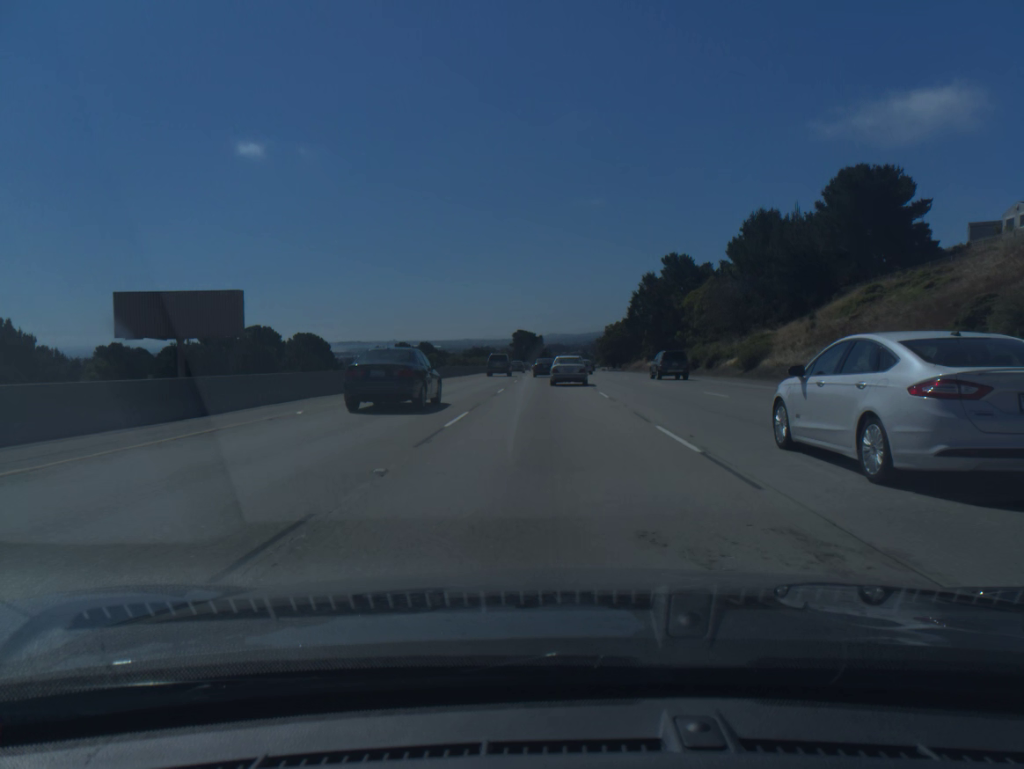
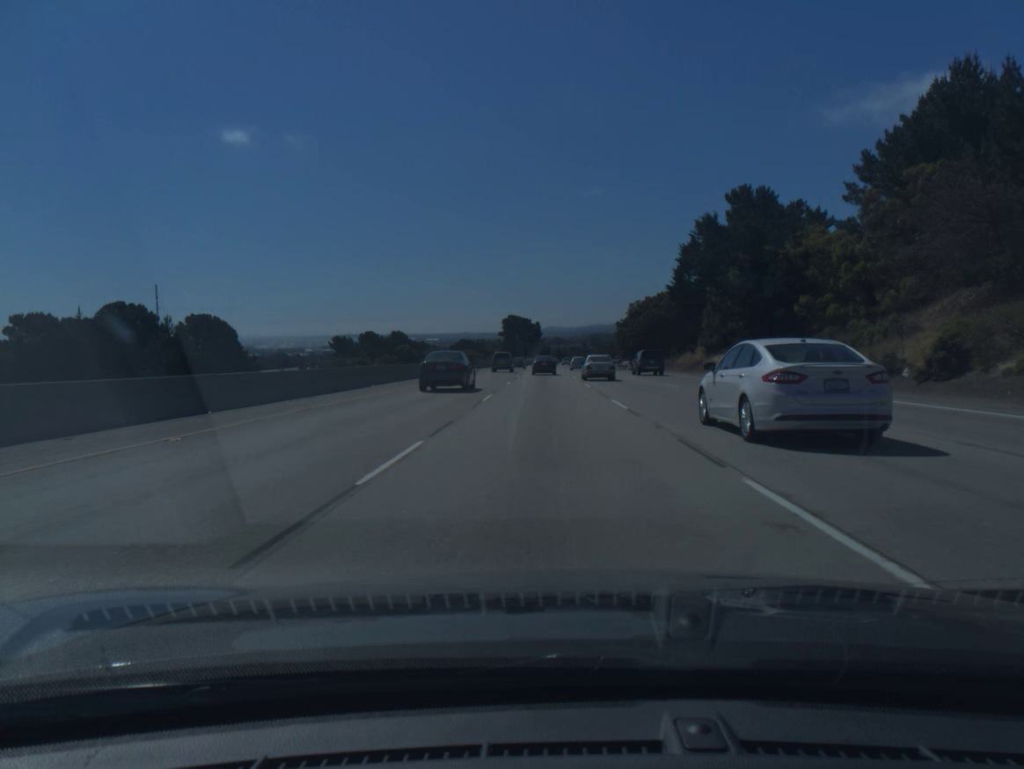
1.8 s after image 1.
(0.0, +49.8) m; 0°
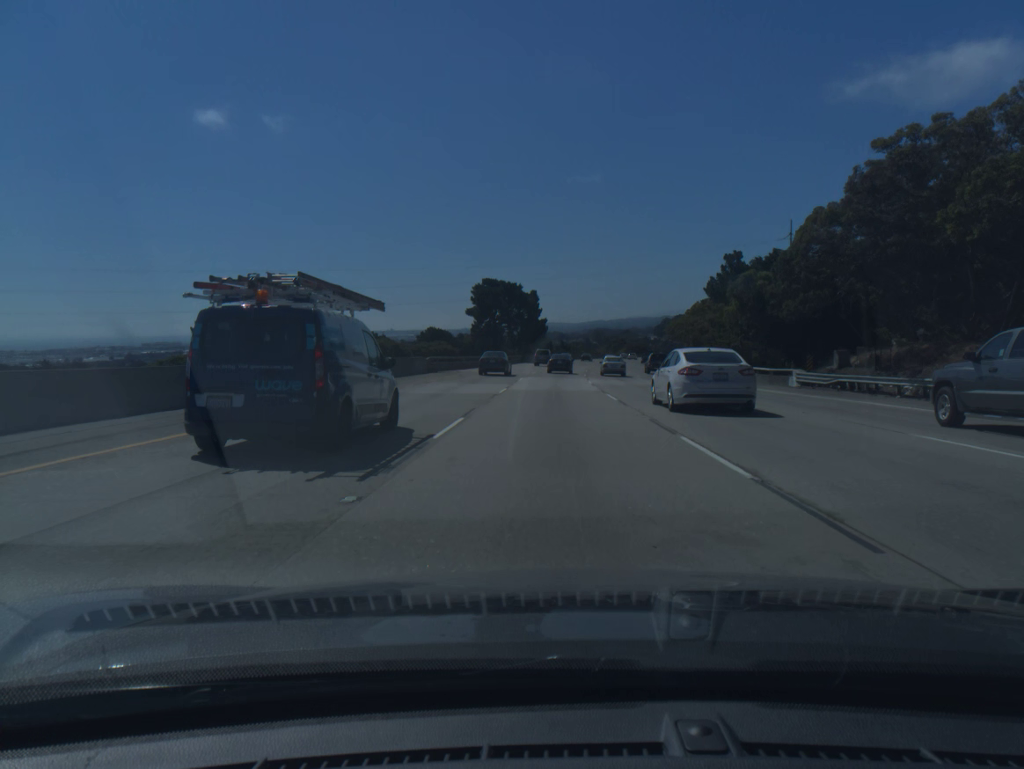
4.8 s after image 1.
(-0.2, +83.5) m; 0°
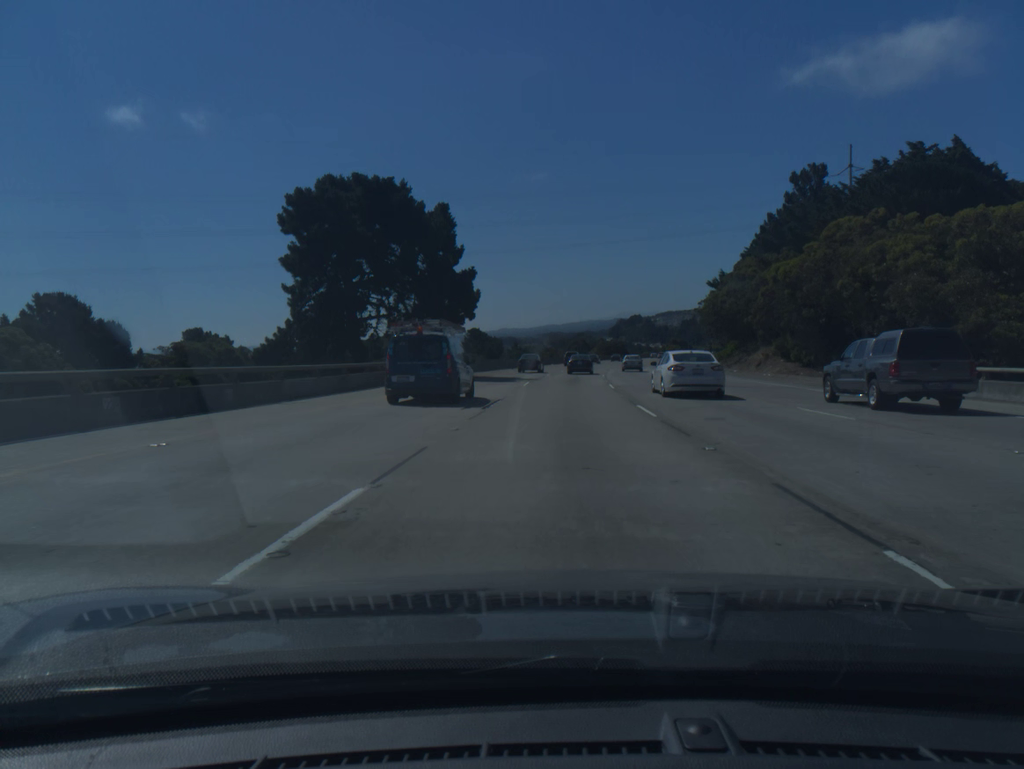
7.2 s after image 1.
(+1.4, +66.6) m; +3°
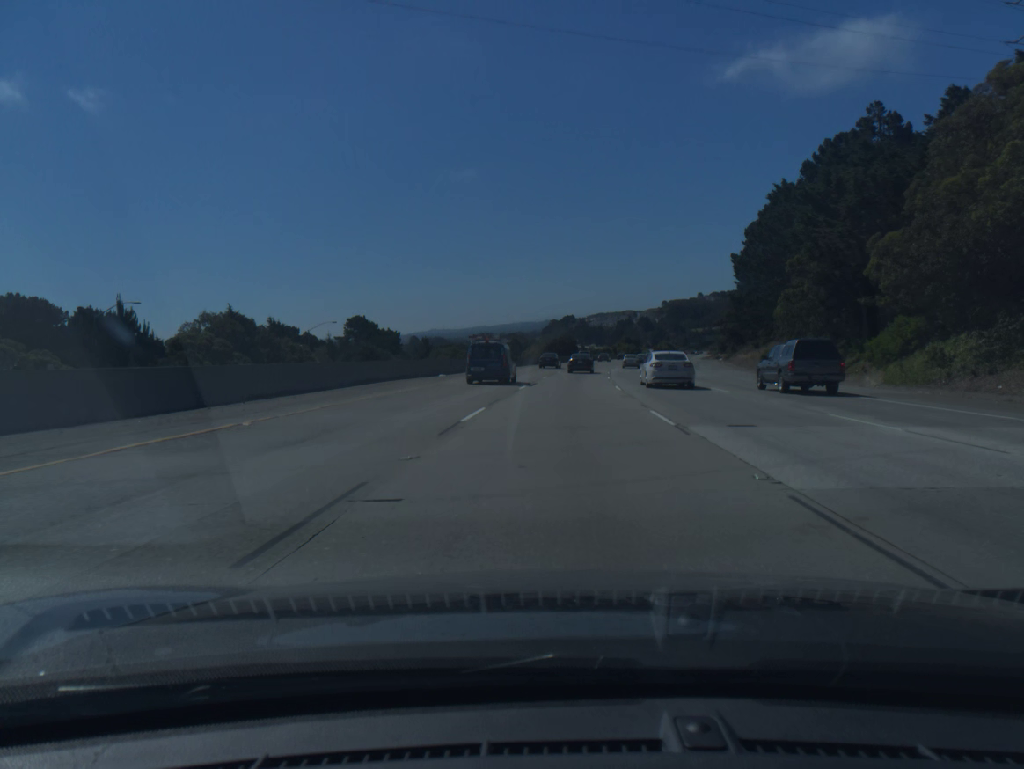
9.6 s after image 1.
(+2.9, +66.3) m; +5°
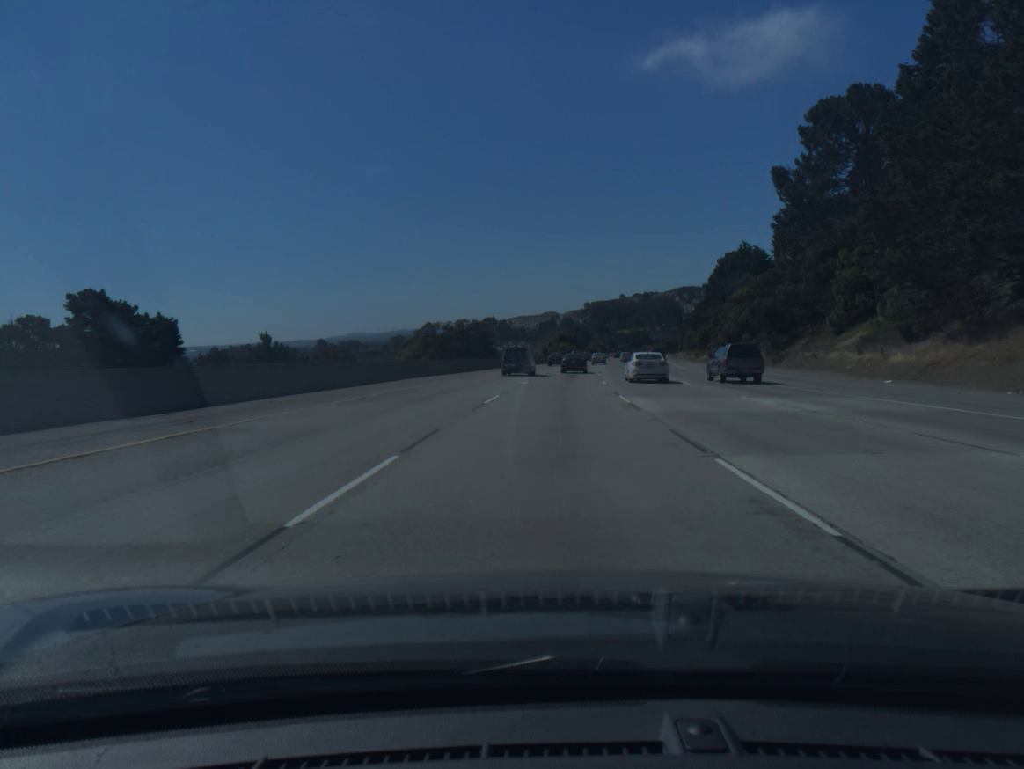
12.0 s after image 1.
(+3.4, +66.9) m; +6°
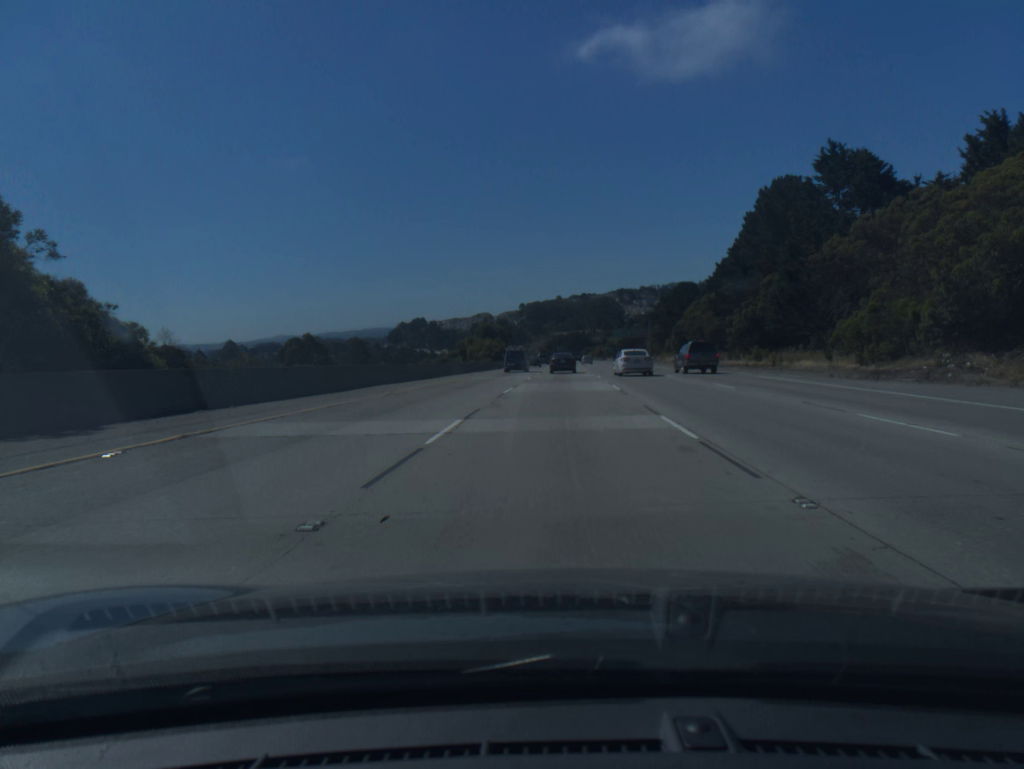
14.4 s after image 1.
(+2.7, +67.9) m; +5°
